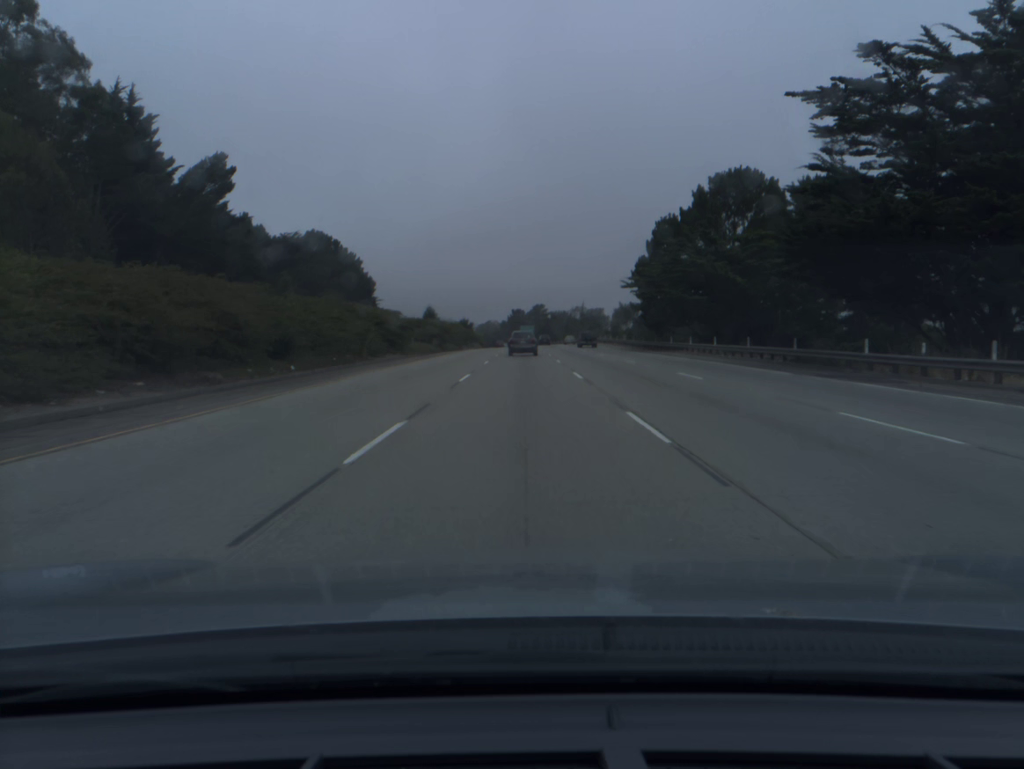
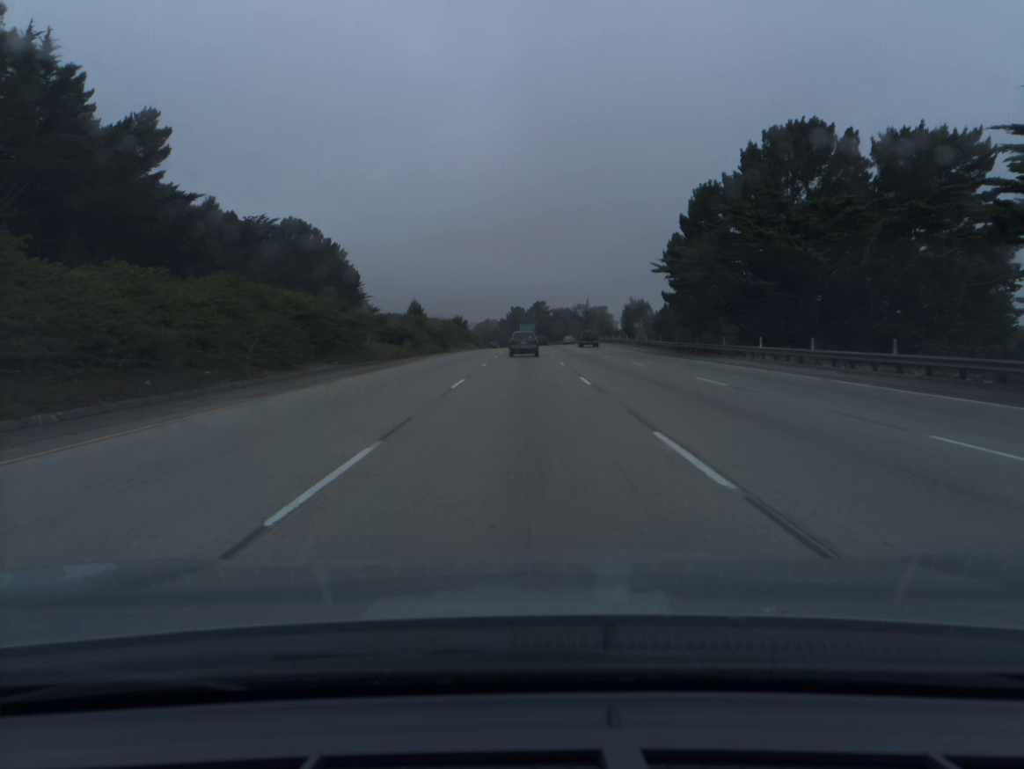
(0.0, +17.2) m; 0°
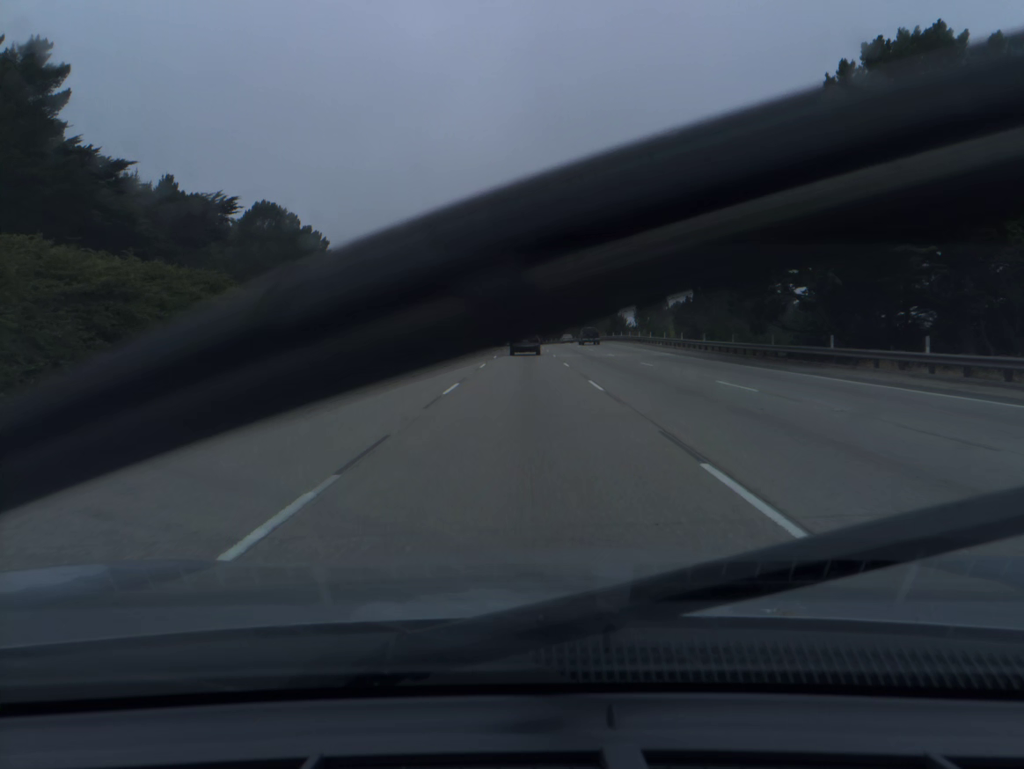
(0.0, +17.2) m; 0°
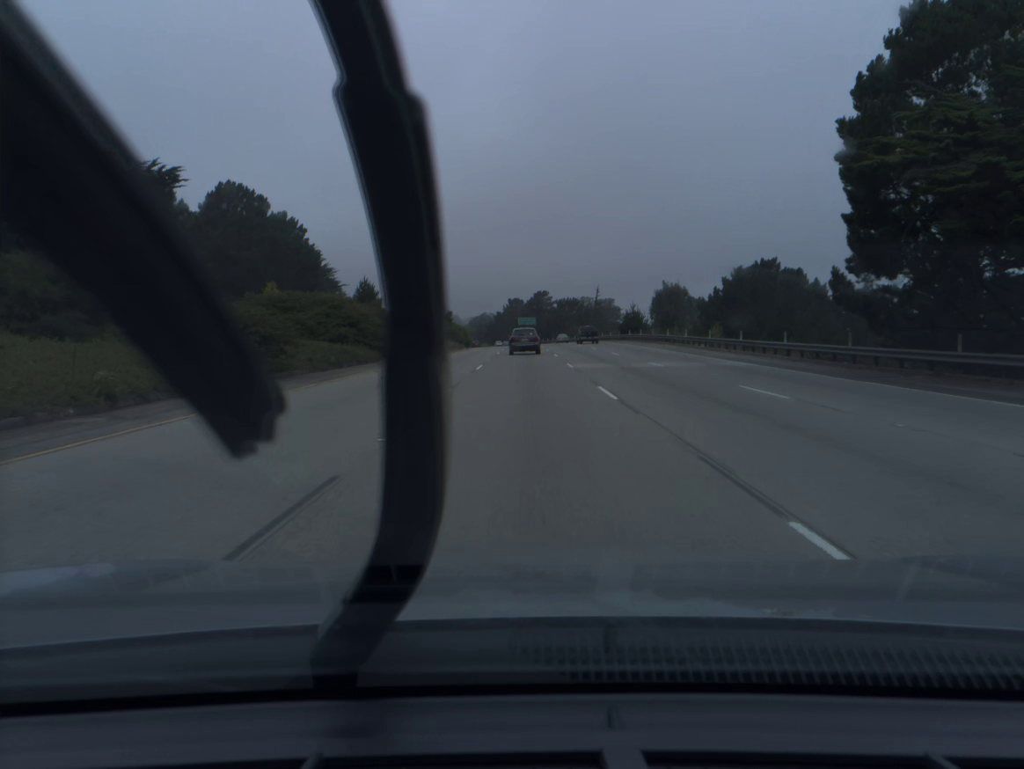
(0.0, +17.1) m; 0°
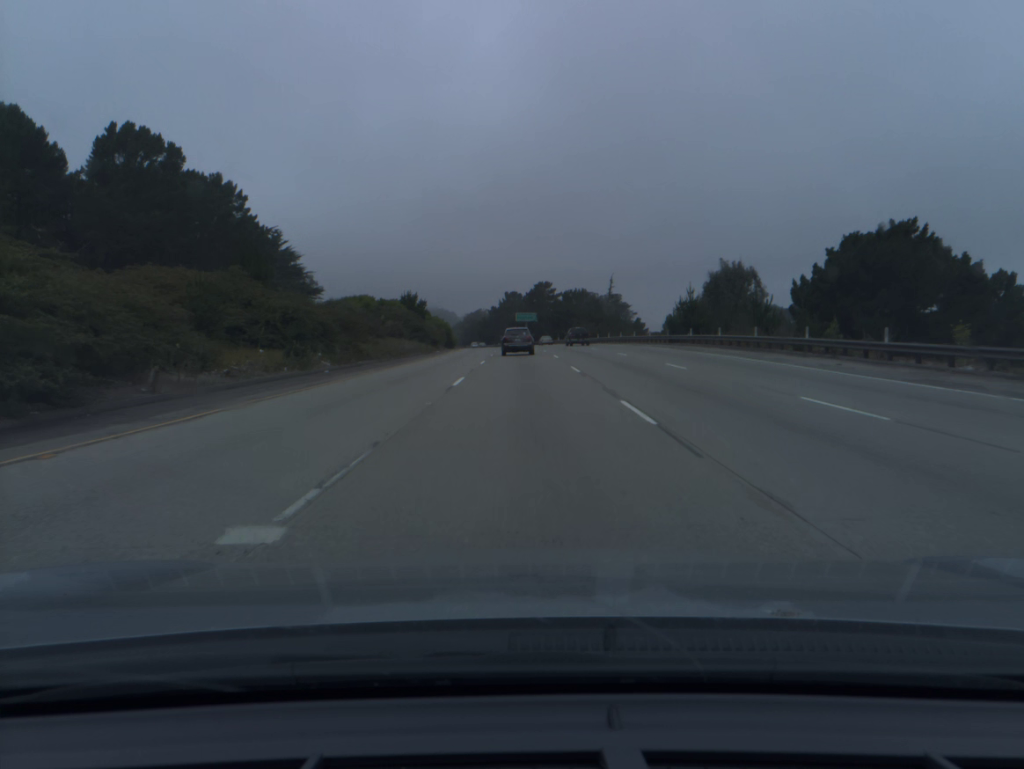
(0.0, +33.8) m; 0°
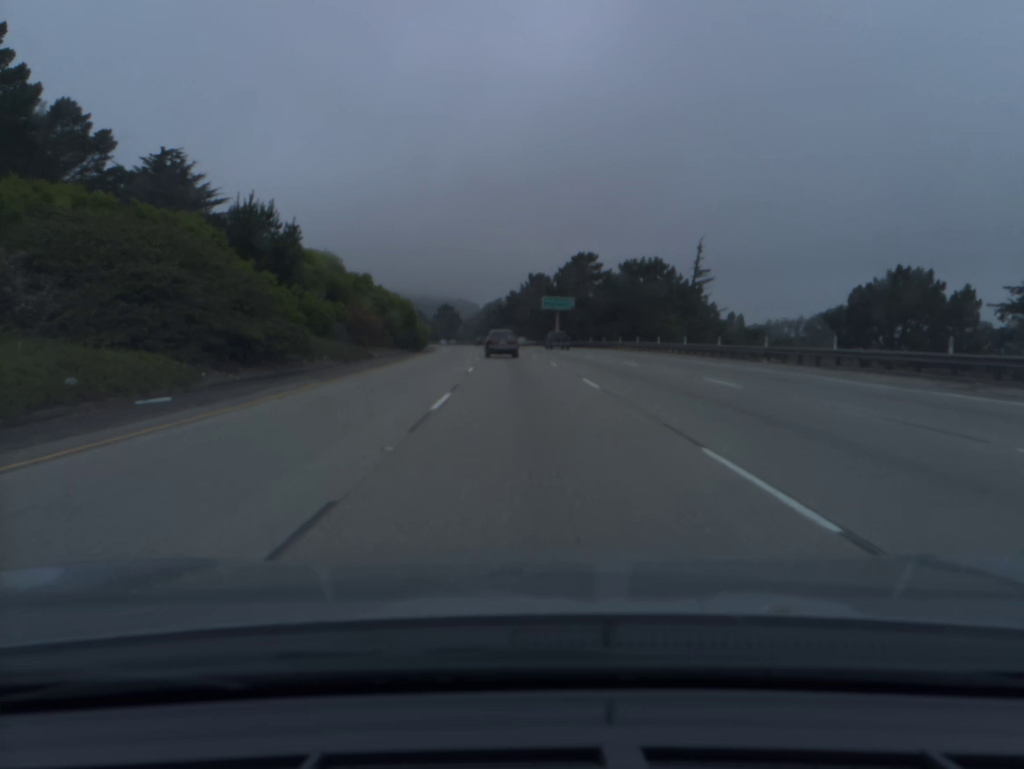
(-0.6, +65.0) m; -2°
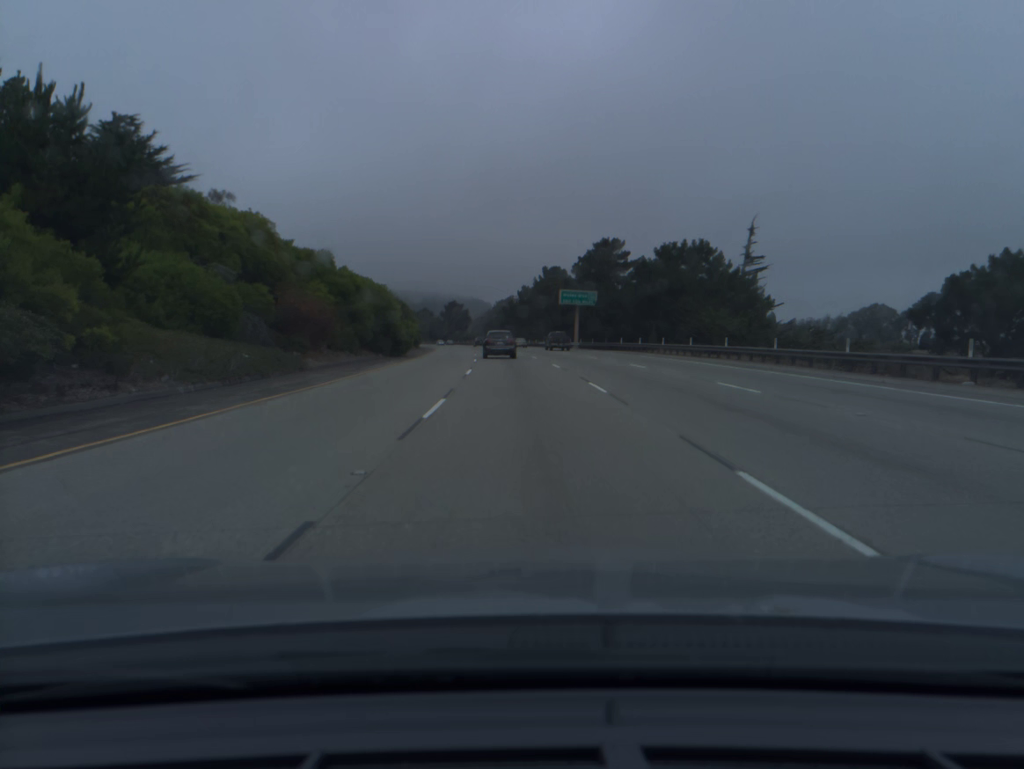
(-0.1, +16.0) m; -1°
